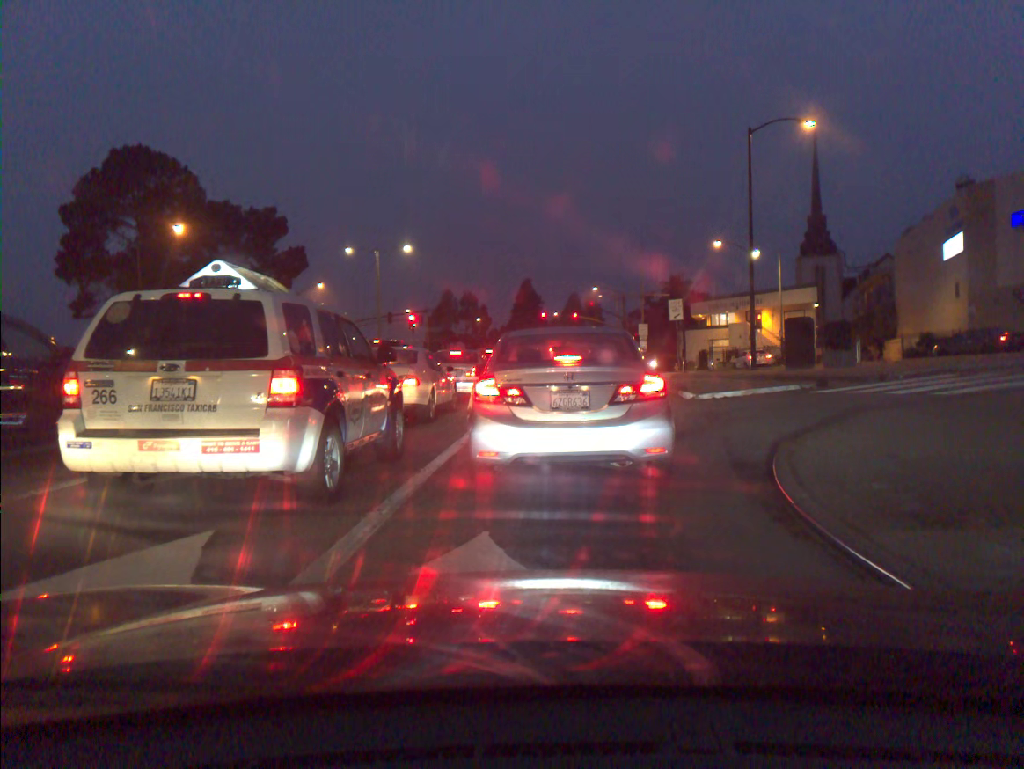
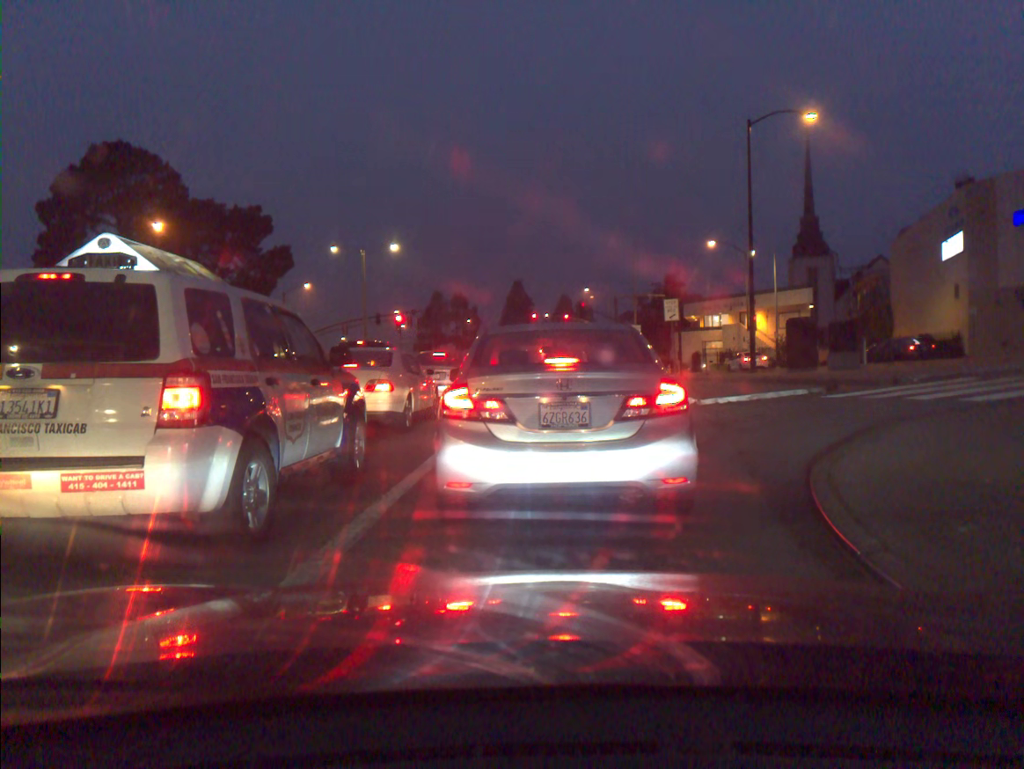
(0.0, +1.4) m; +1°
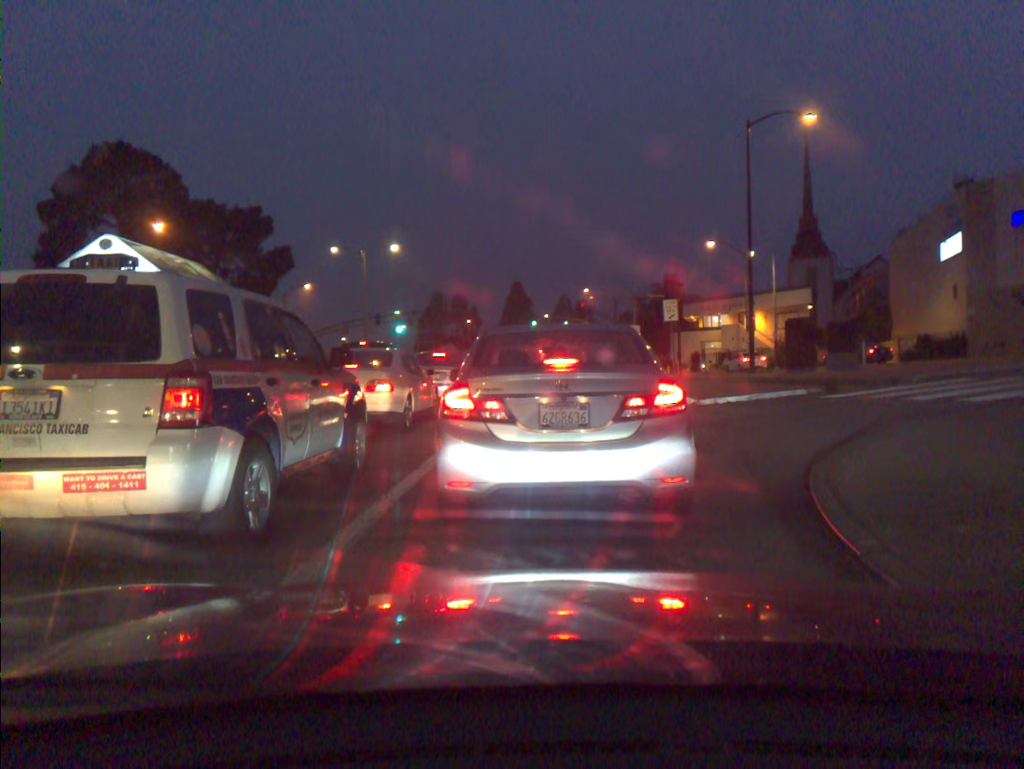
(0.0, 0.0) m; 0°
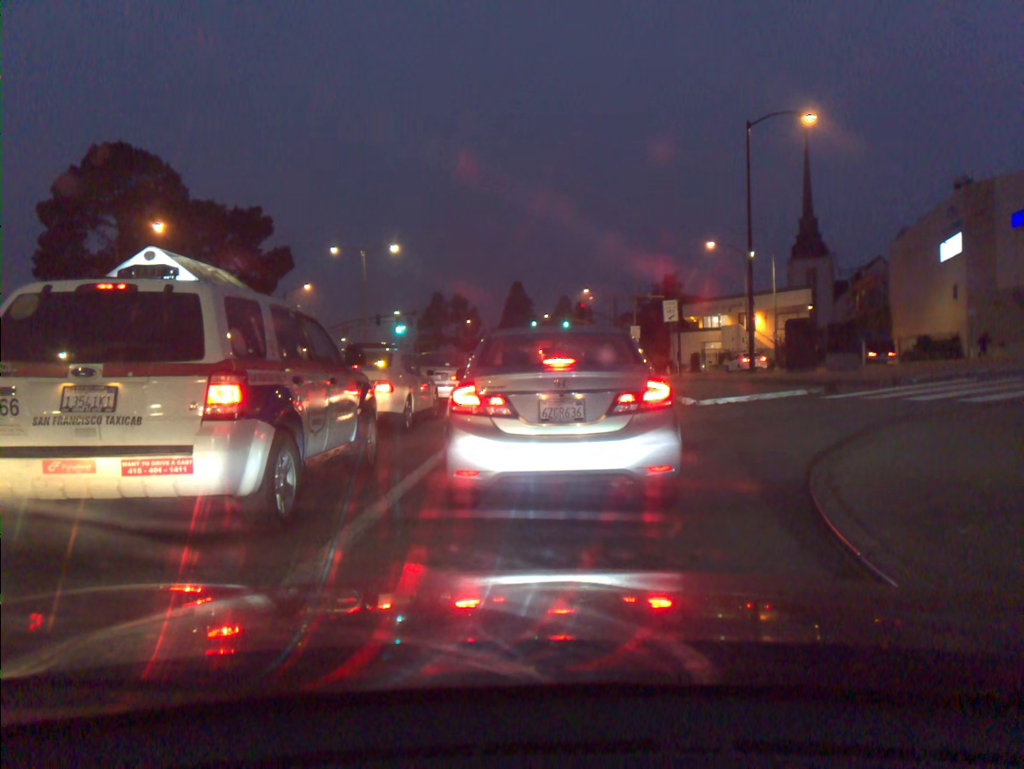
(0.0, 0.0) m; 0°
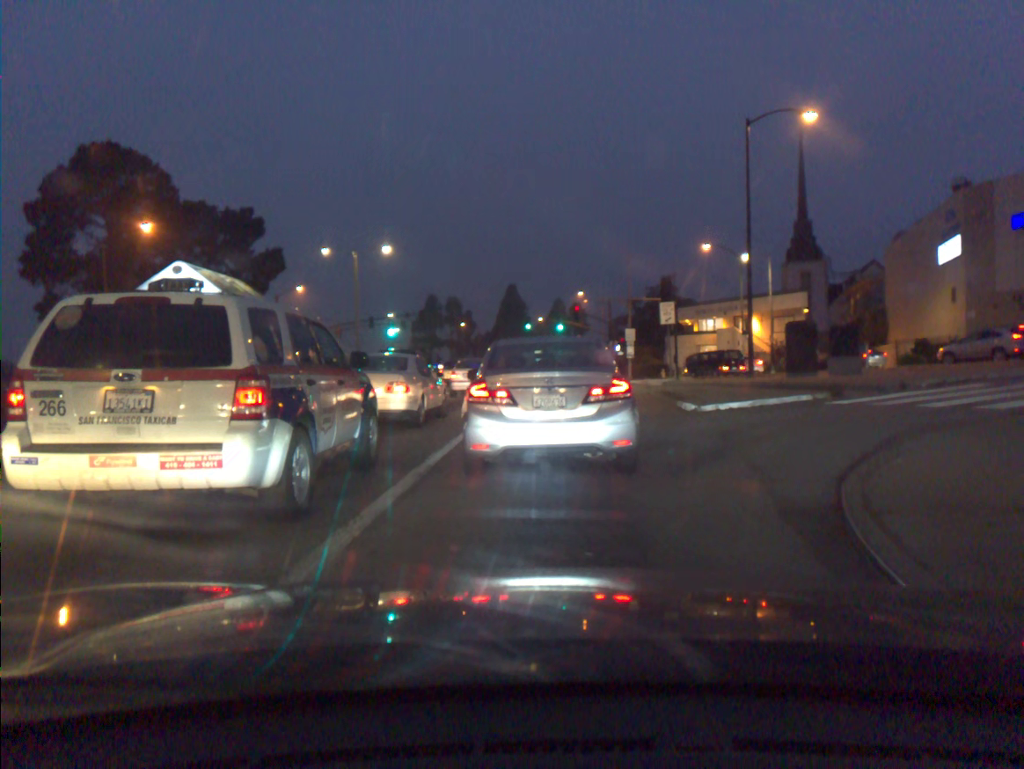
(0.0, +0.8) m; 0°
